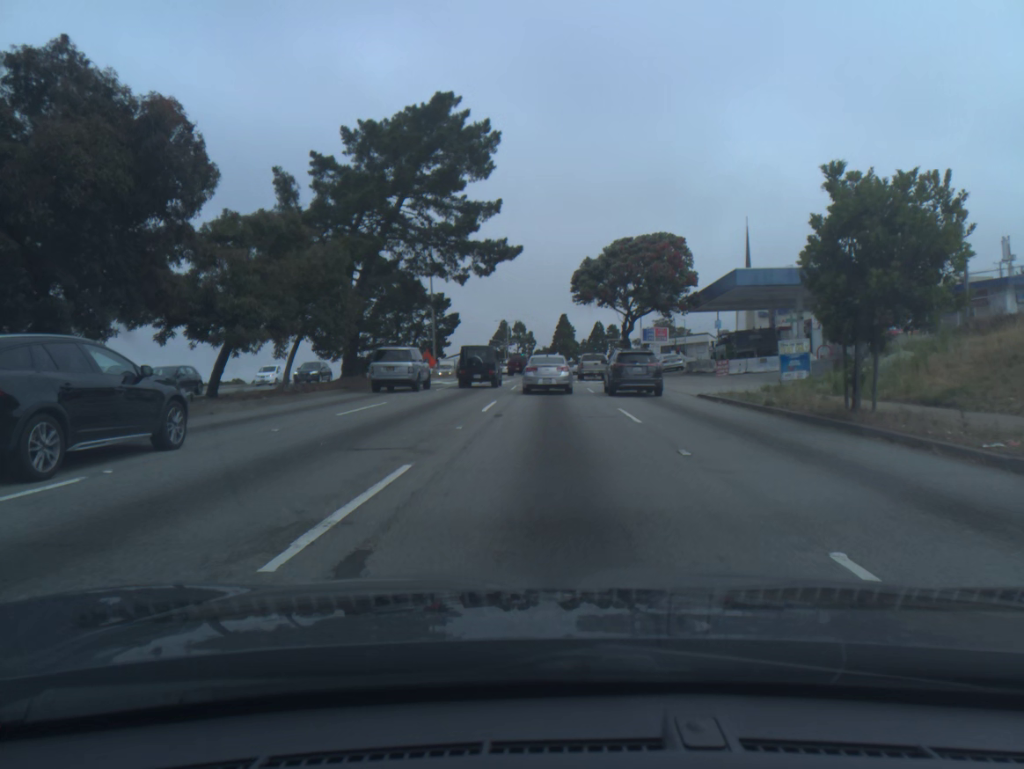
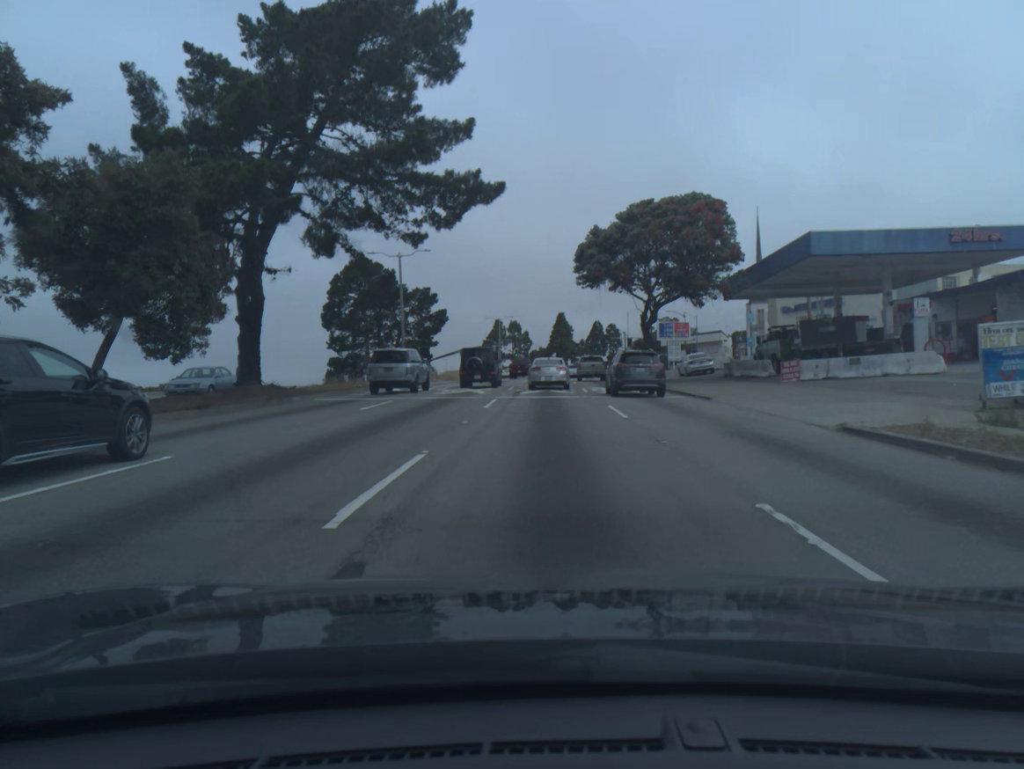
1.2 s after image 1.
(0.0, +13.1) m; 0°
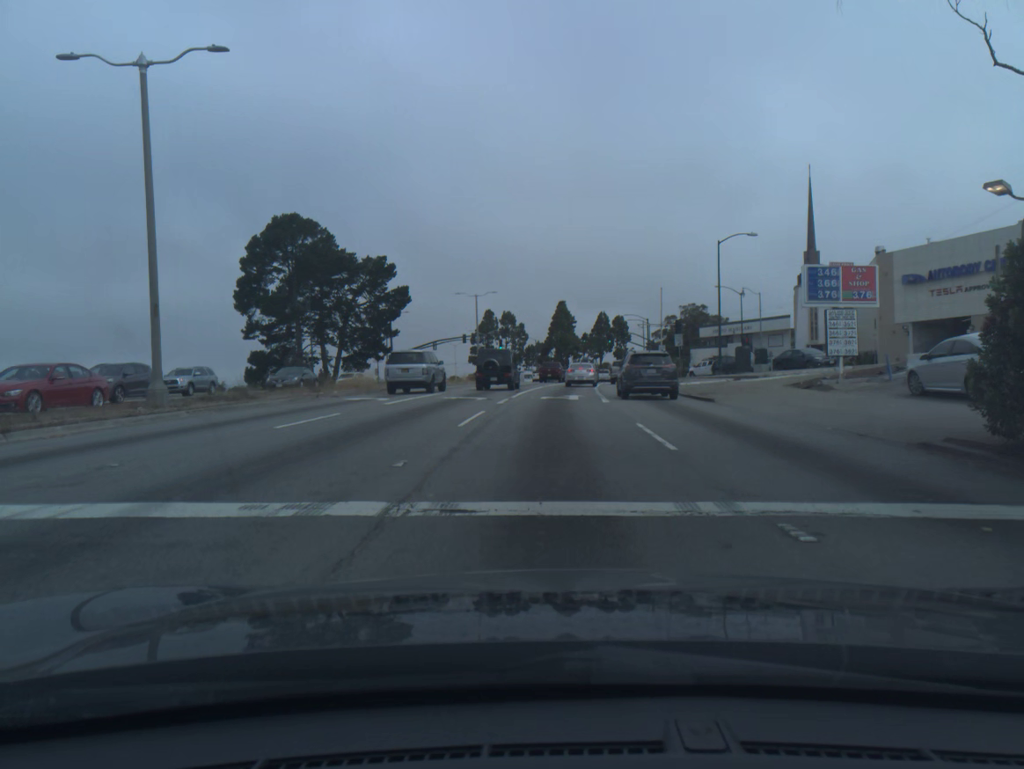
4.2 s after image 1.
(-0.1, +35.8) m; 0°
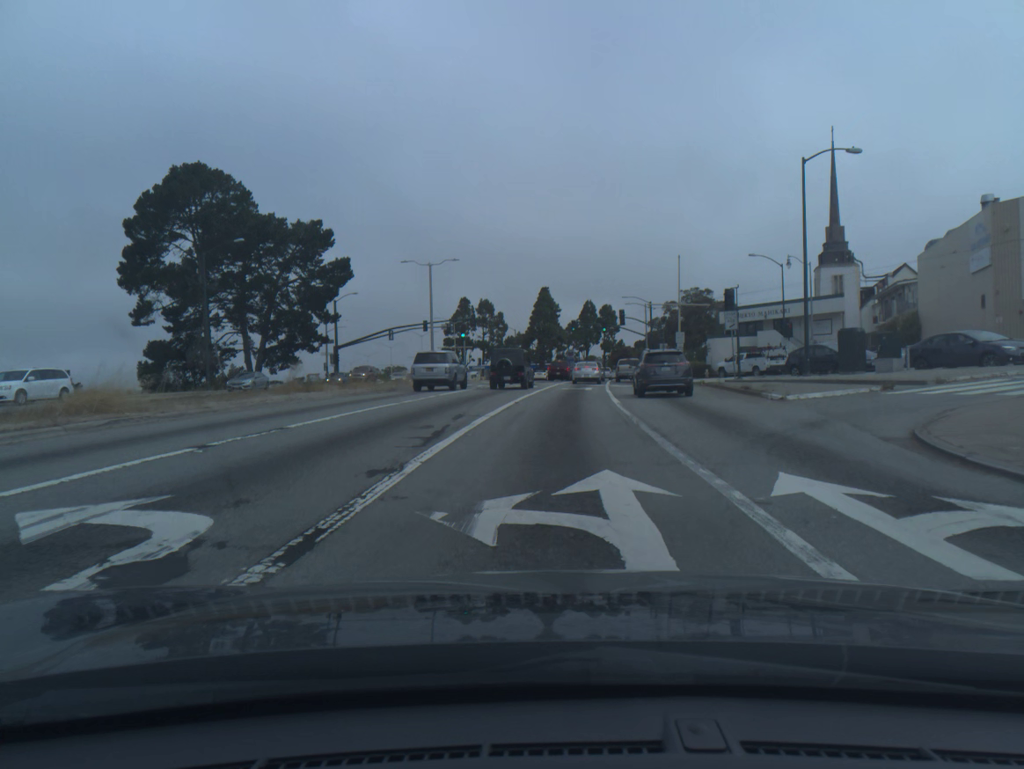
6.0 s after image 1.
(+0.2, +21.4) m; +1°
